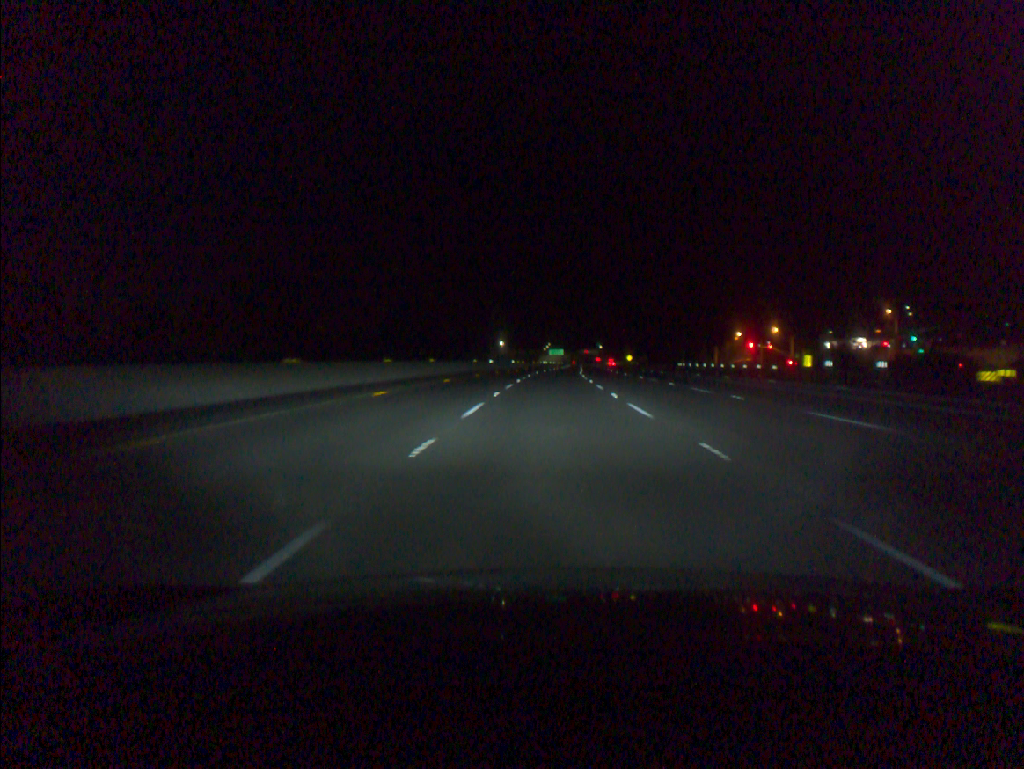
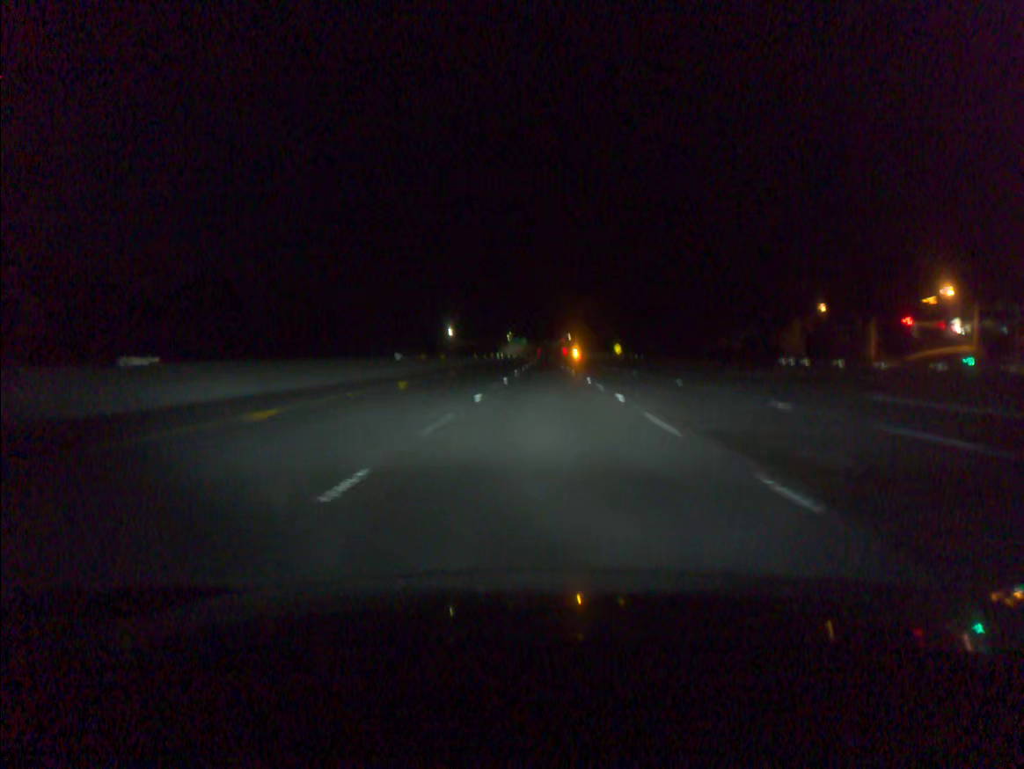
(+2.1, +75.9) m; +3°
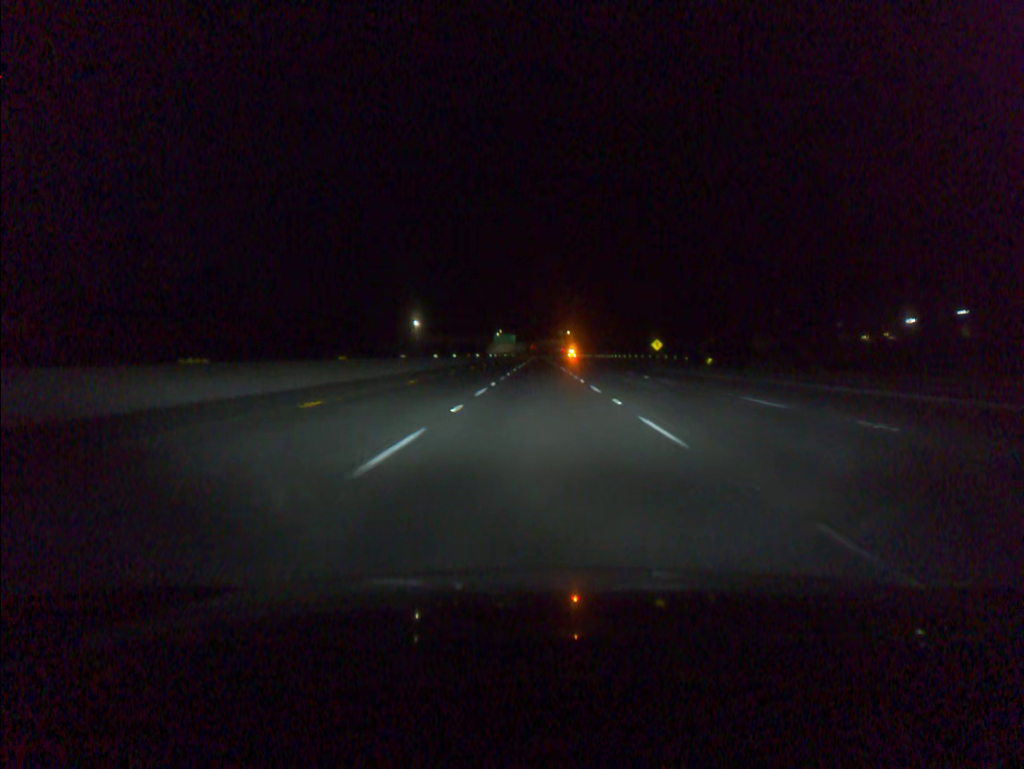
(+0.6, +75.8) m; 0°
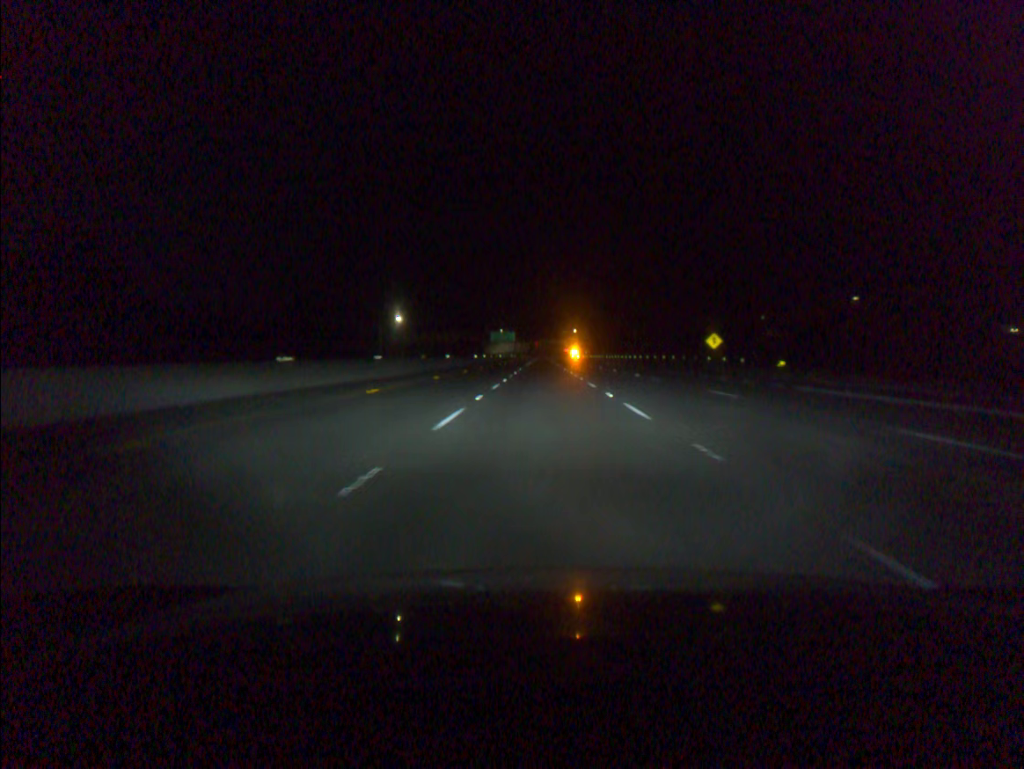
(-0.1, +37.9) m; 0°
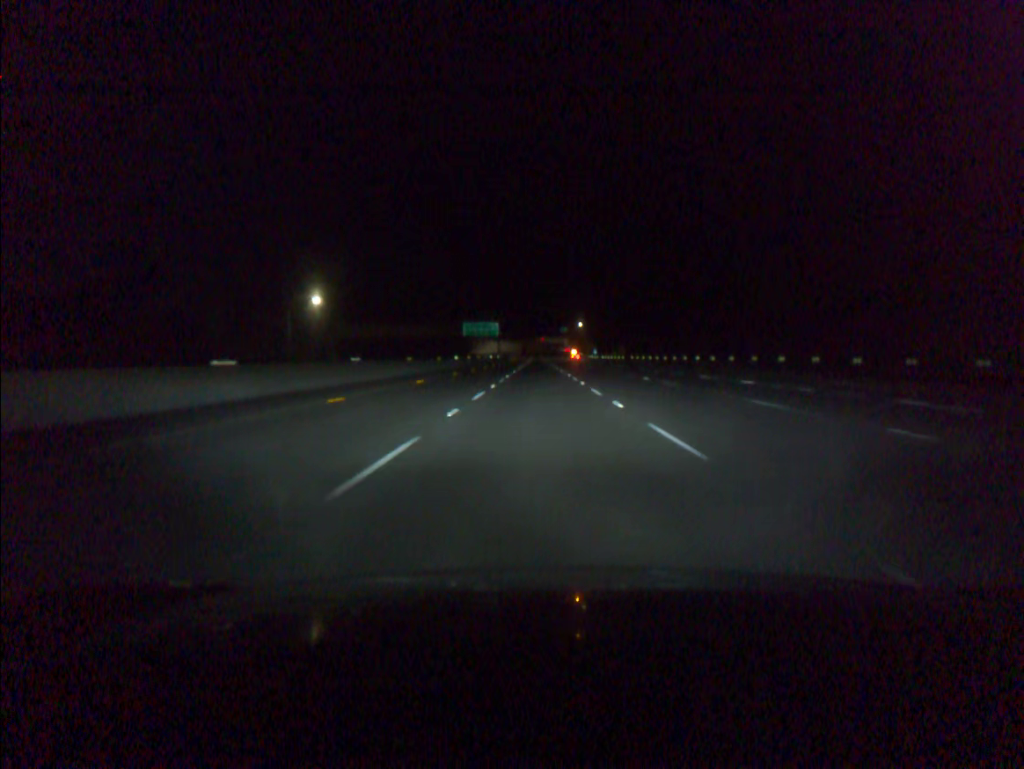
(+0.3, +76.9) m; 0°
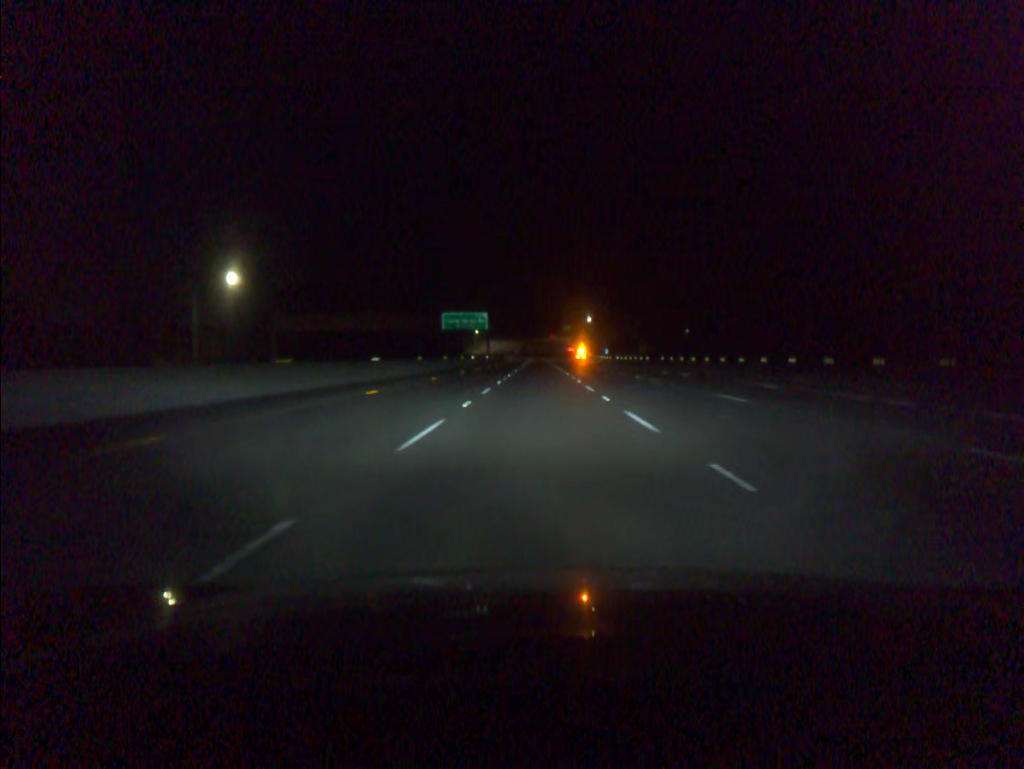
(0.0, +39.2) m; 0°
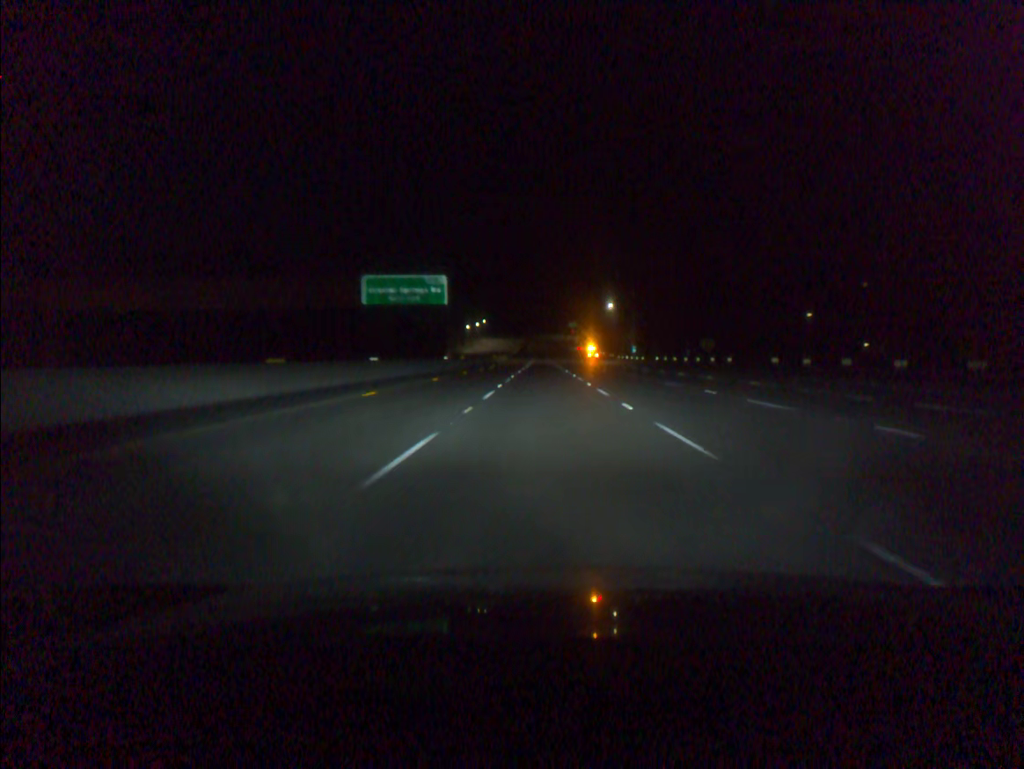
(-0.2, +59.8) m; 0°
